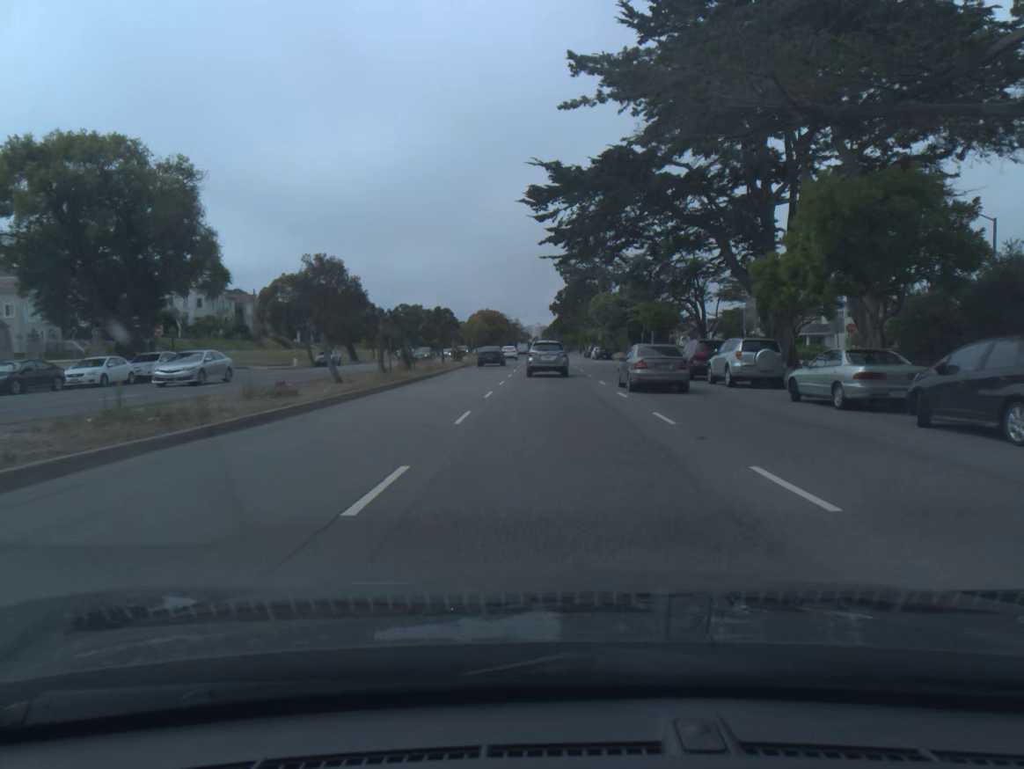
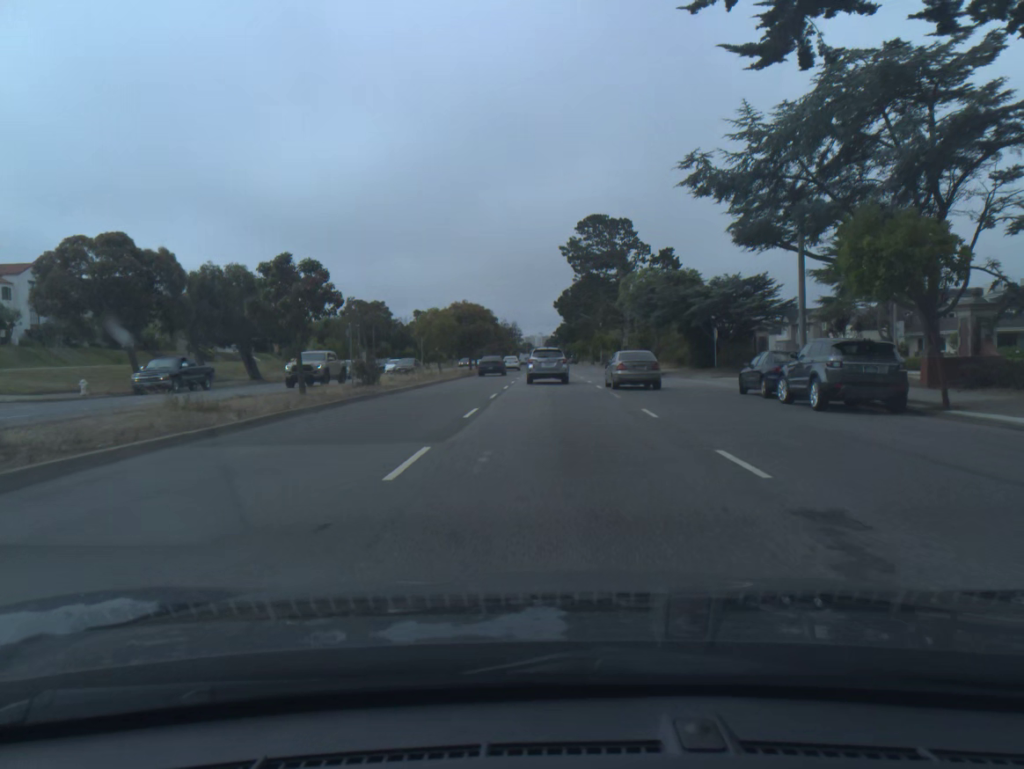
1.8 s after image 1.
(0.0, +35.0) m; 0°
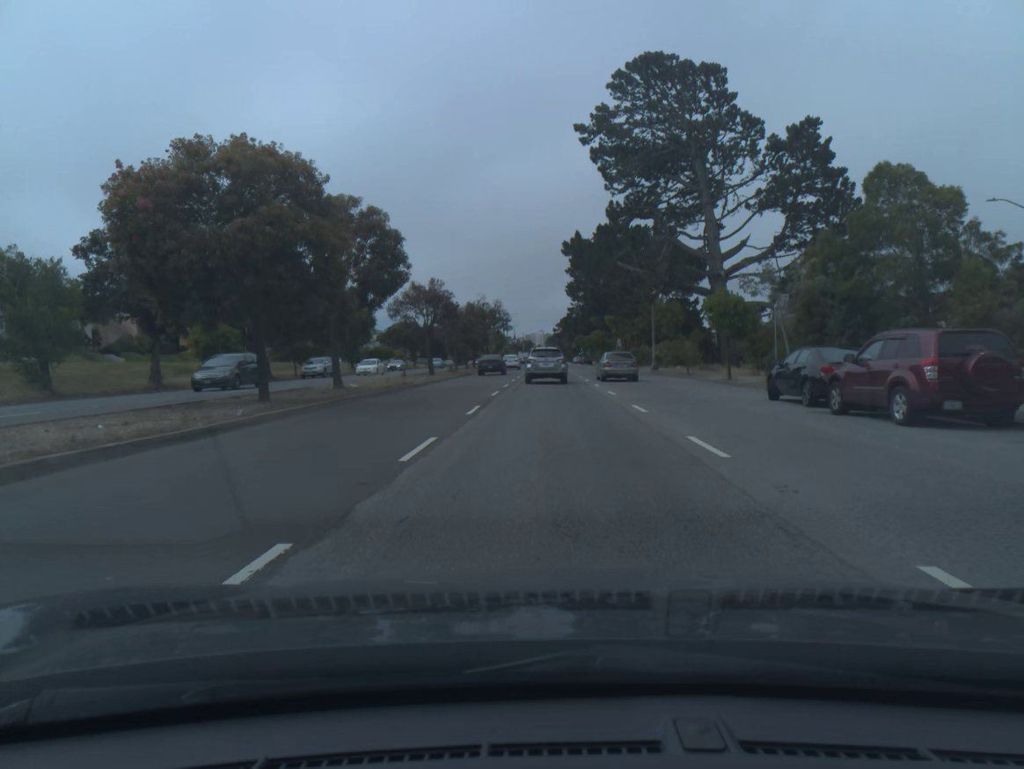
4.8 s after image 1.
(+0.1, +57.1) m; 0°
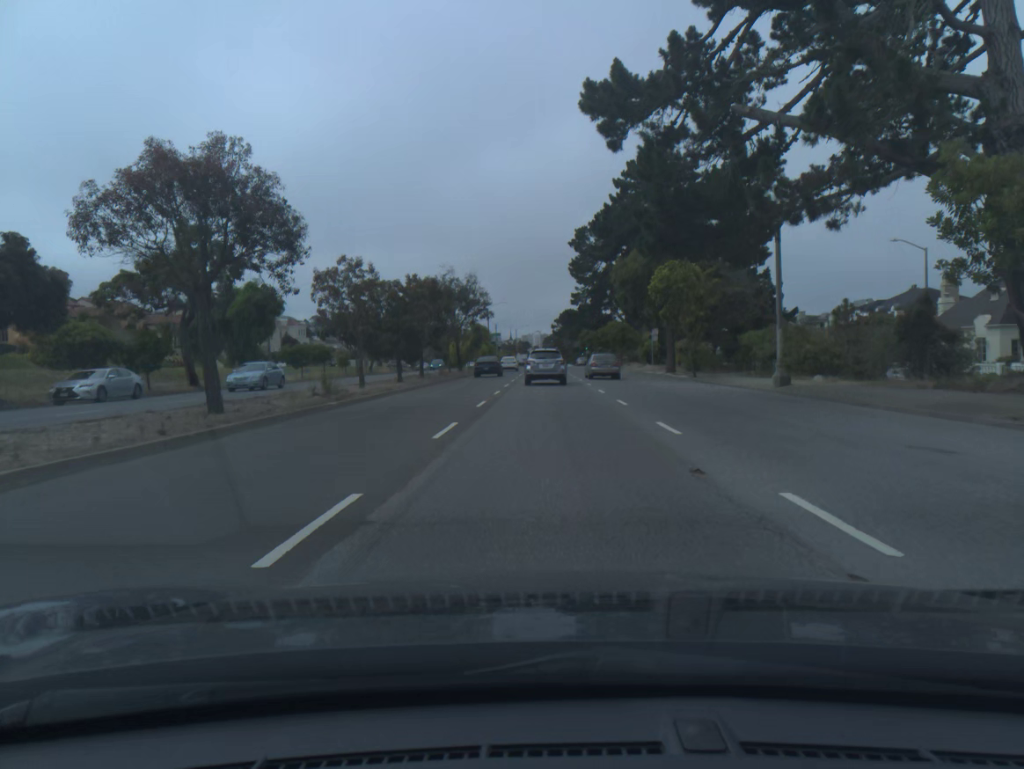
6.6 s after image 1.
(0.0, +33.6) m; 0°
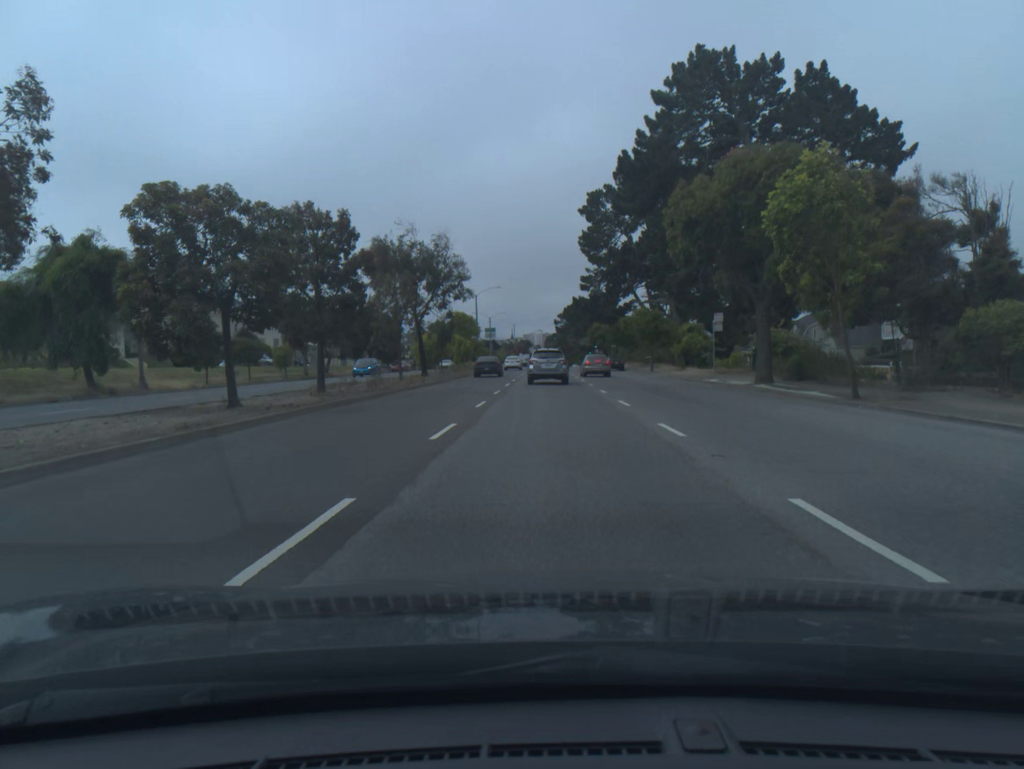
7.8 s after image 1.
(-0.1, +22.2) m; 0°
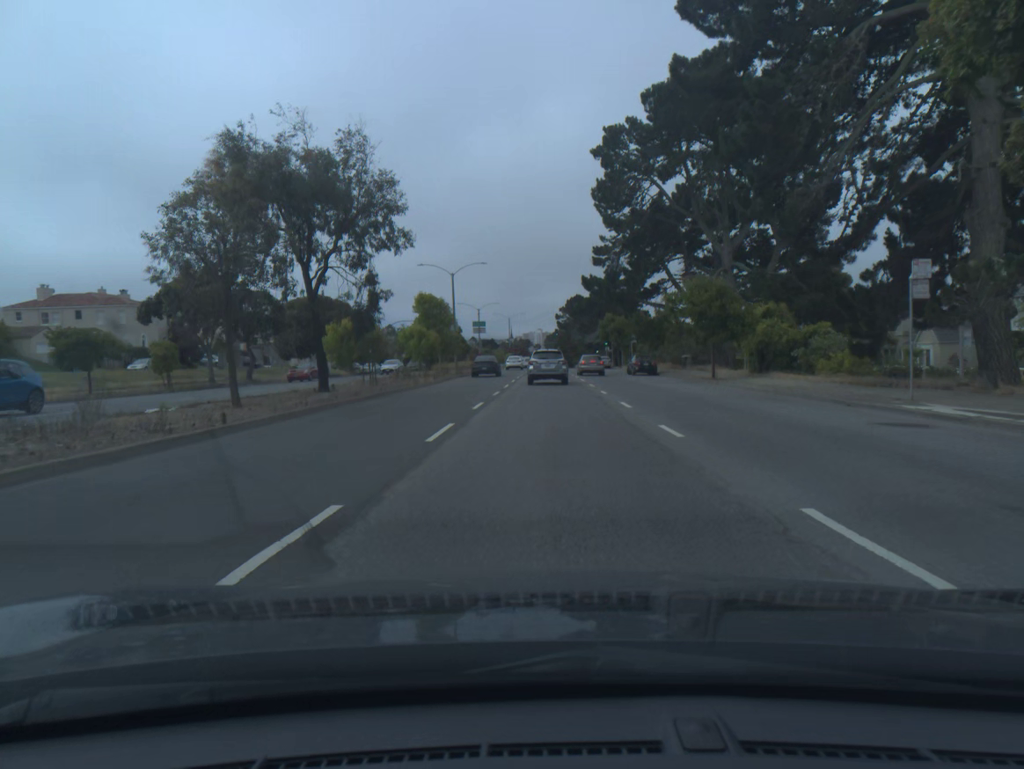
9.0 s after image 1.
(0.0, +22.1) m; 0°
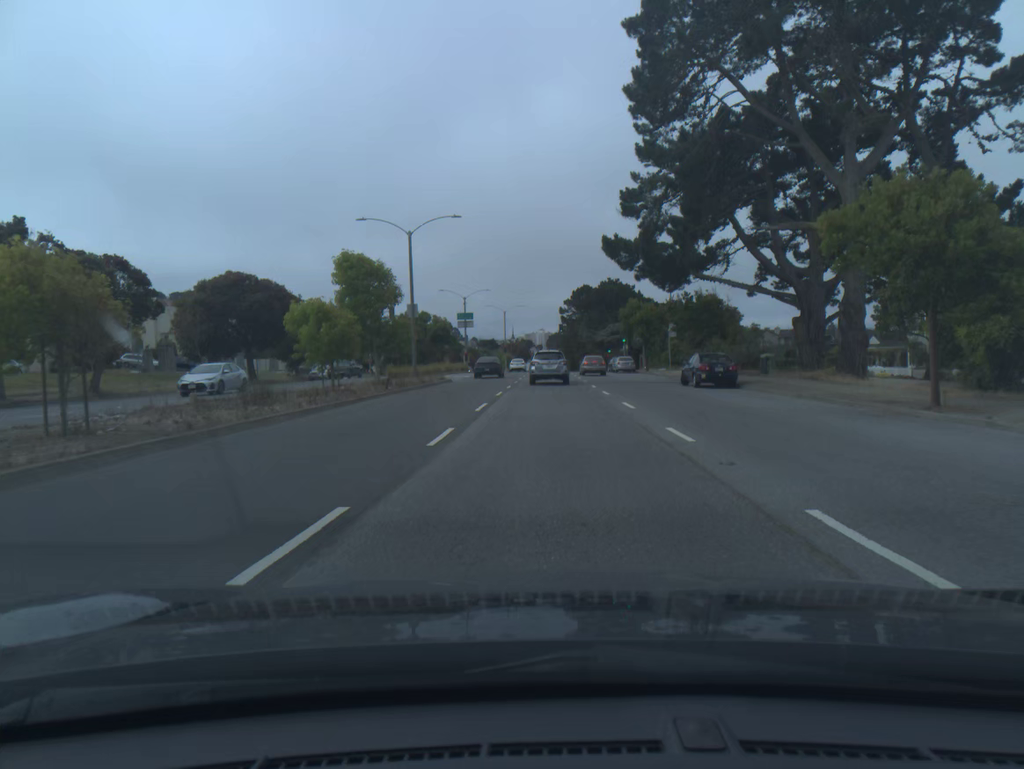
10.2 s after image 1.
(0.0, +22.0) m; 0°
